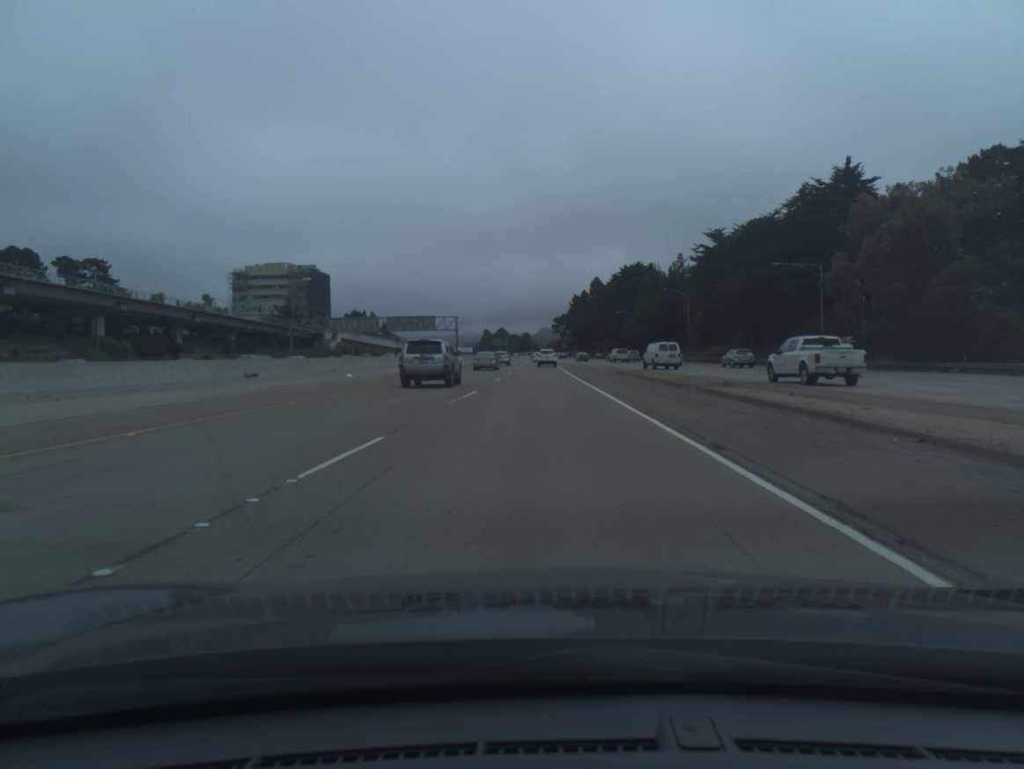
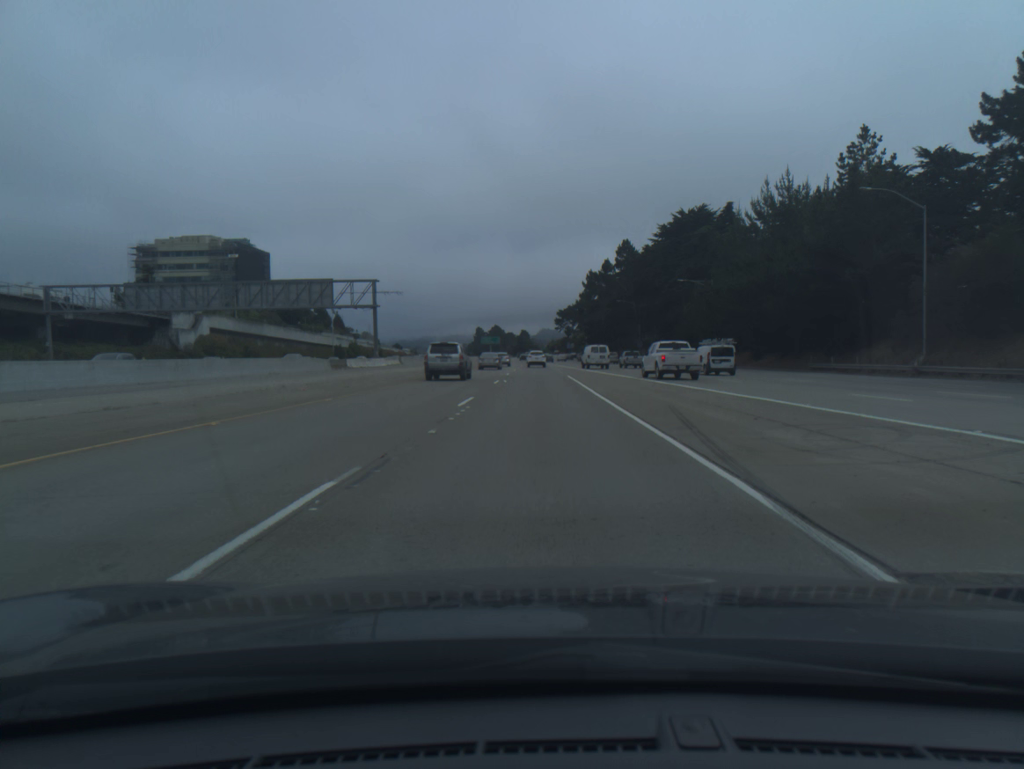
(-0.3, +78.2) m; 0°
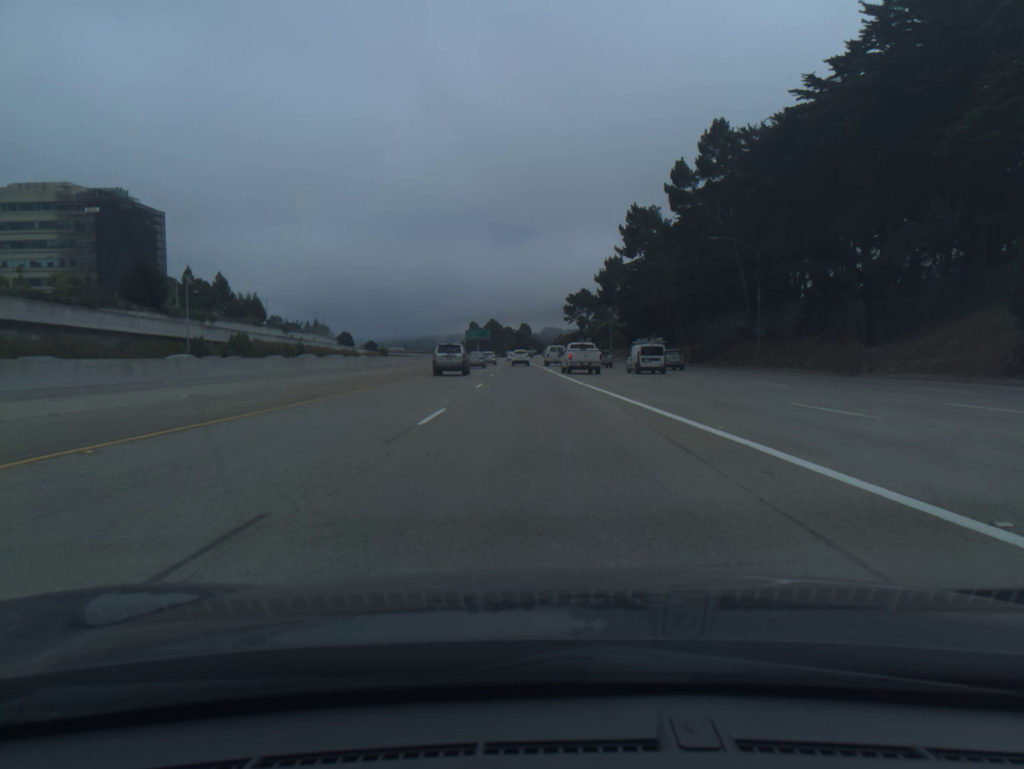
(-0.3, +78.5) m; 0°
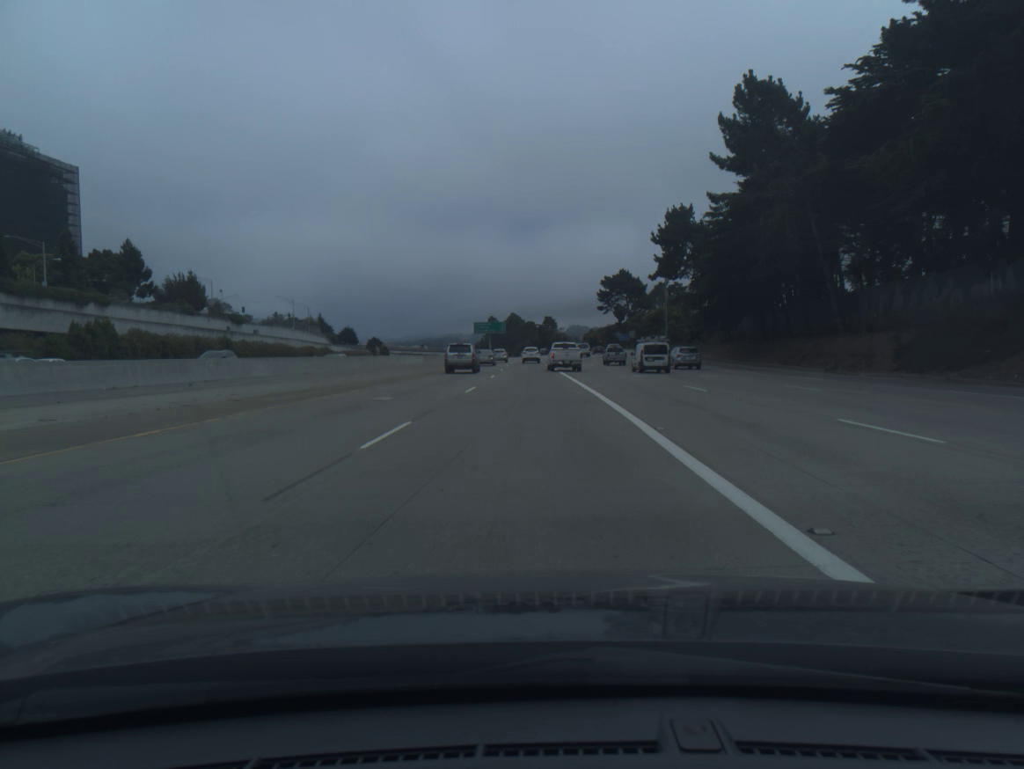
(-0.6, +47.1) m; -2°
